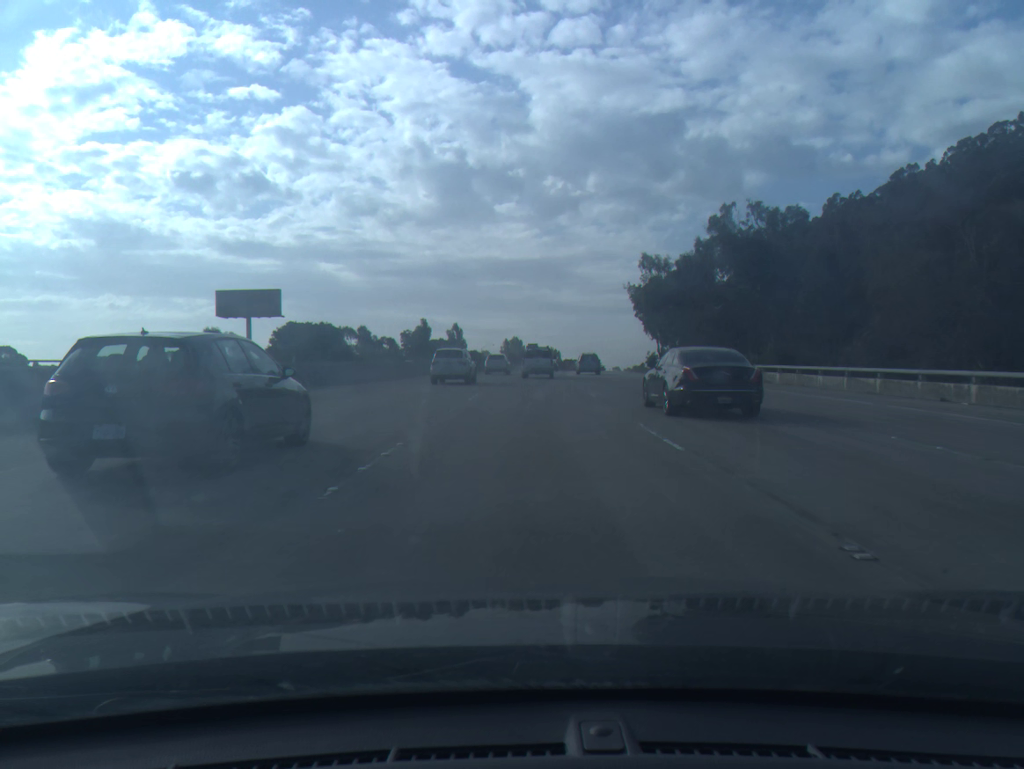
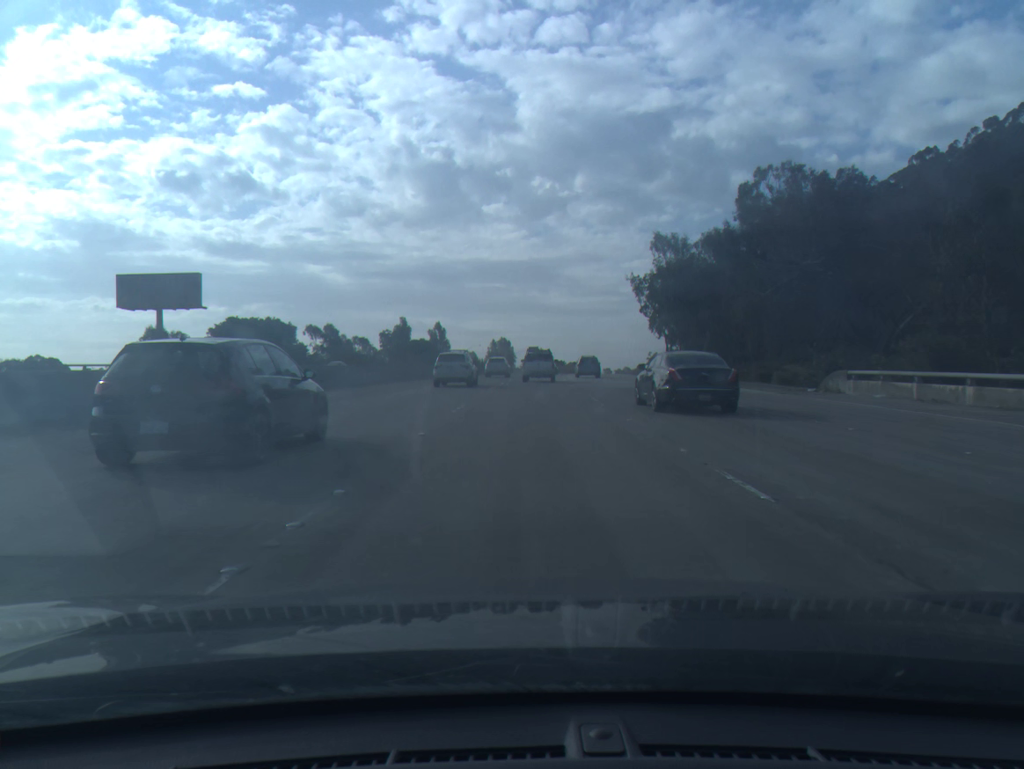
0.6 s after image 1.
(+0.2, +18.2) m; +1°
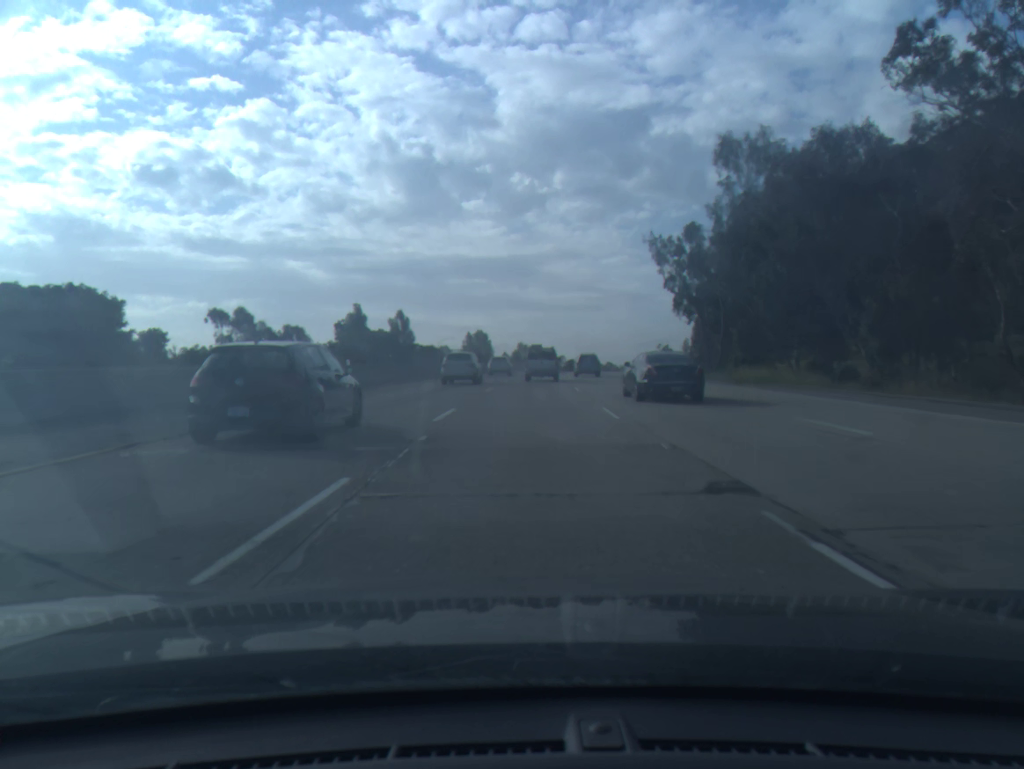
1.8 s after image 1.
(+0.5, +36.3) m; +1°
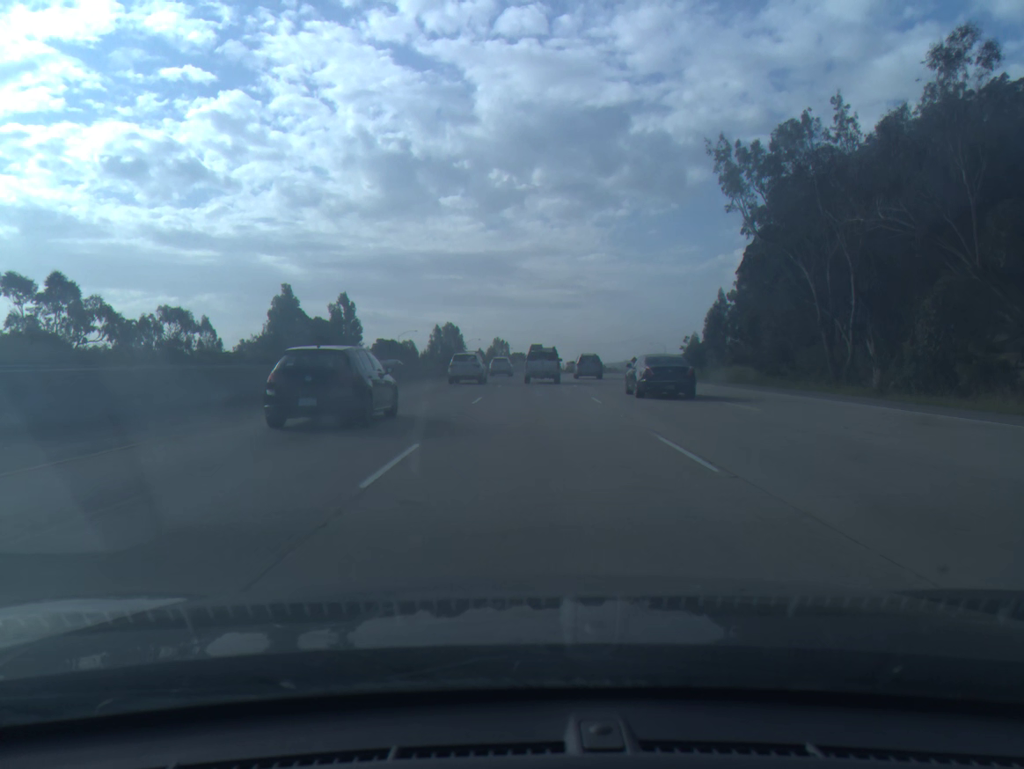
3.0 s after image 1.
(+0.4, +36.4) m; +2°
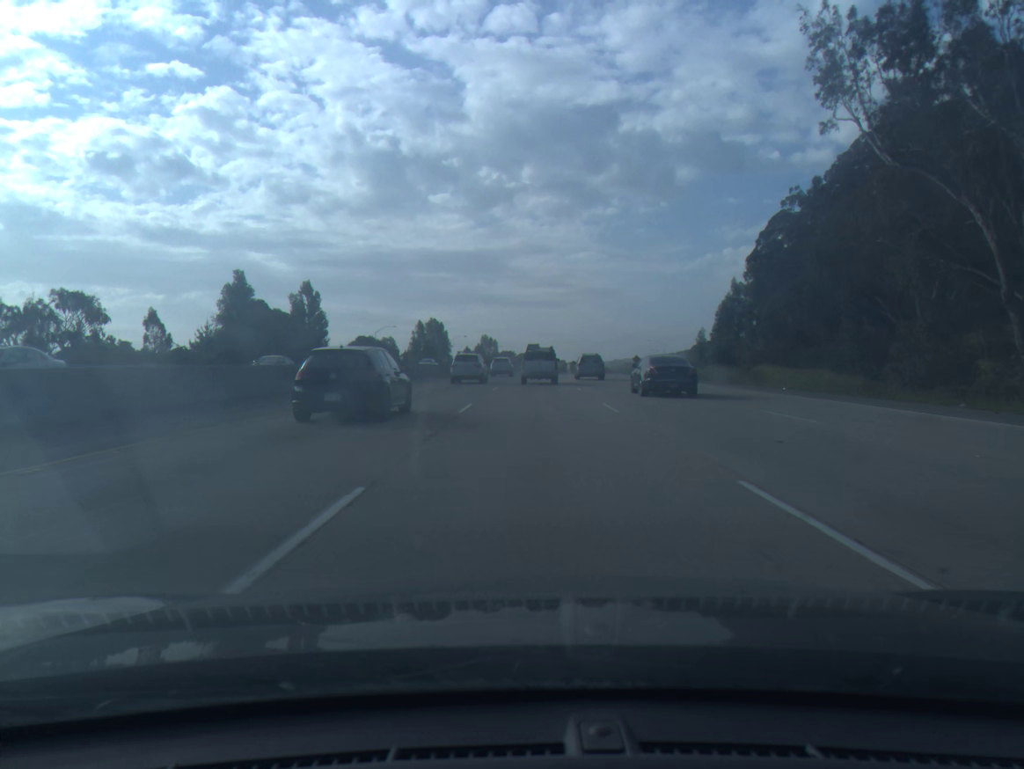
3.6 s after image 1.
(+0.1, +18.3) m; +1°
